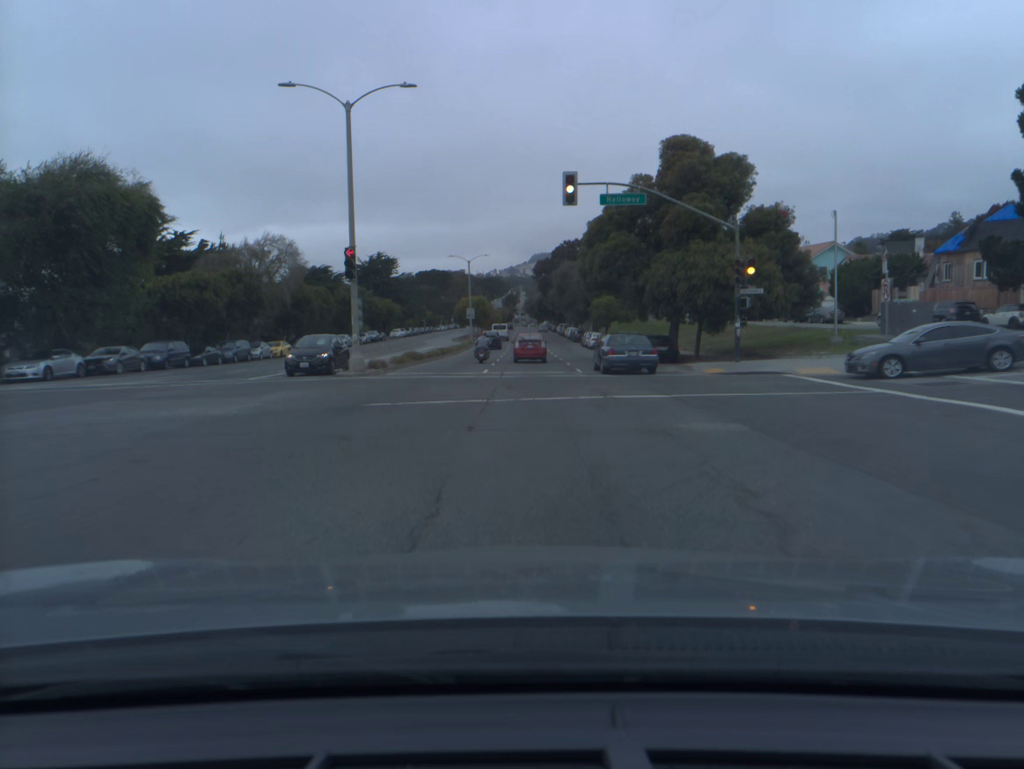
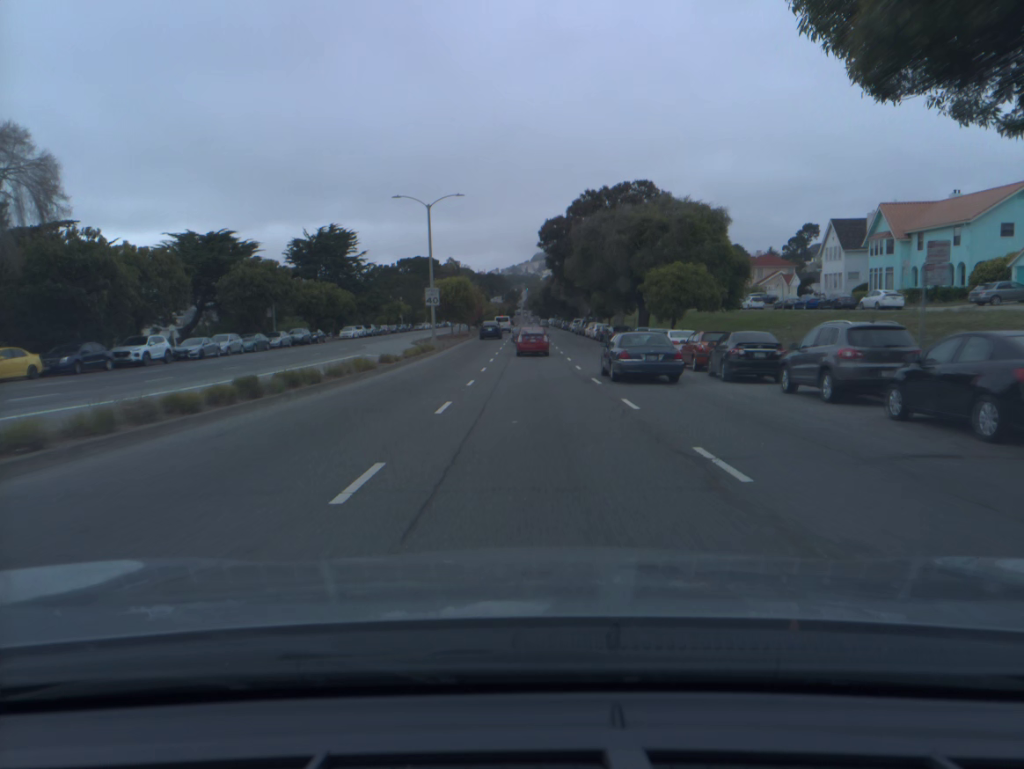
(0.0, +37.3) m; 0°
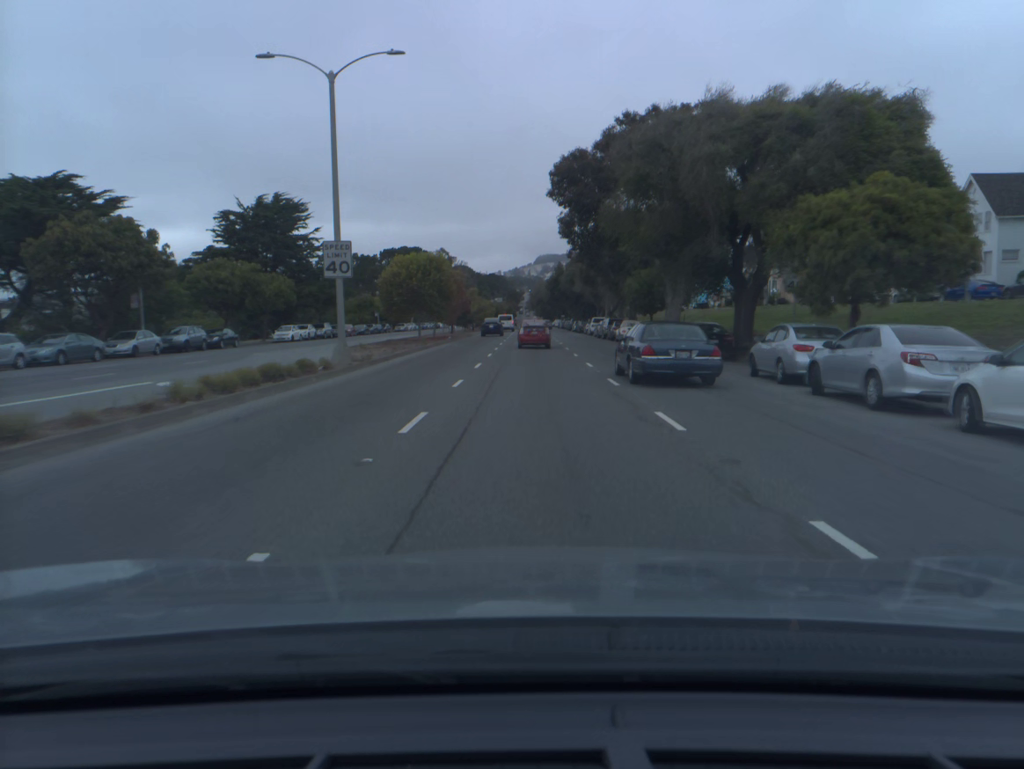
(-0.1, +25.8) m; 0°
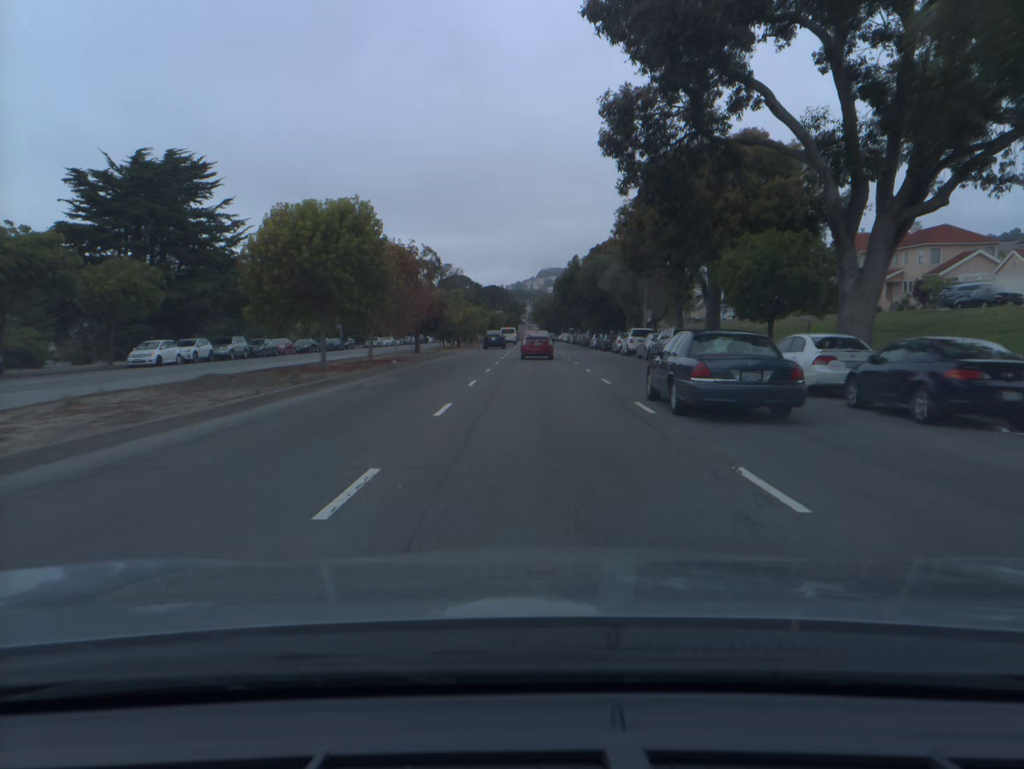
(0.0, +26.4) m; 0°
